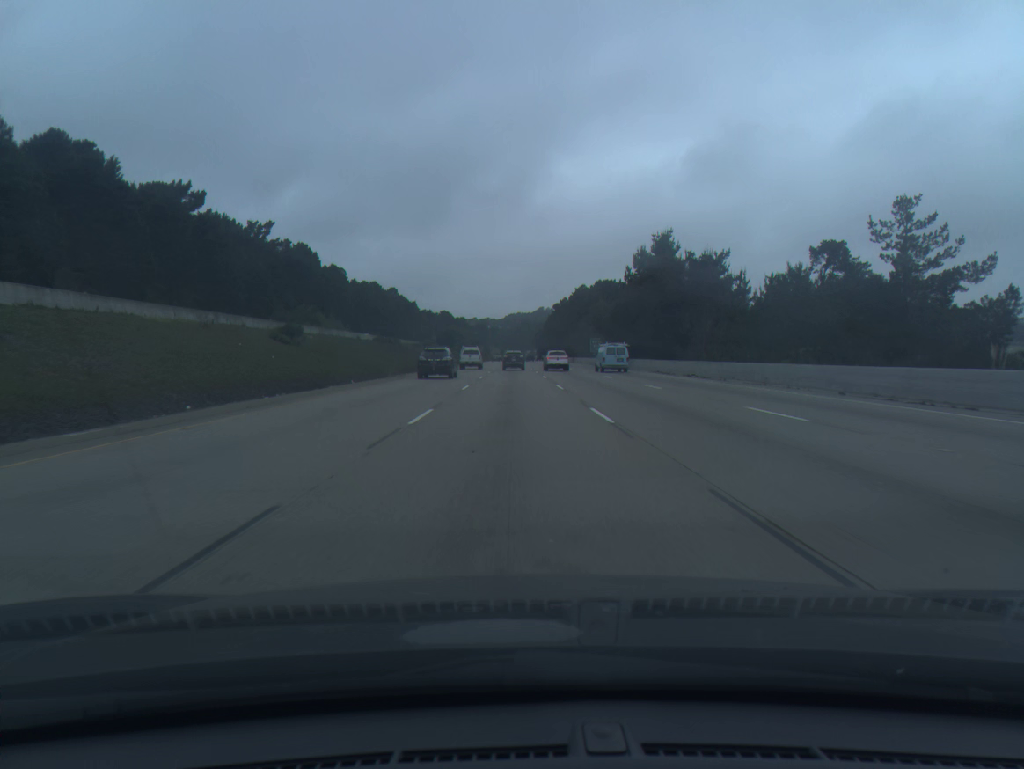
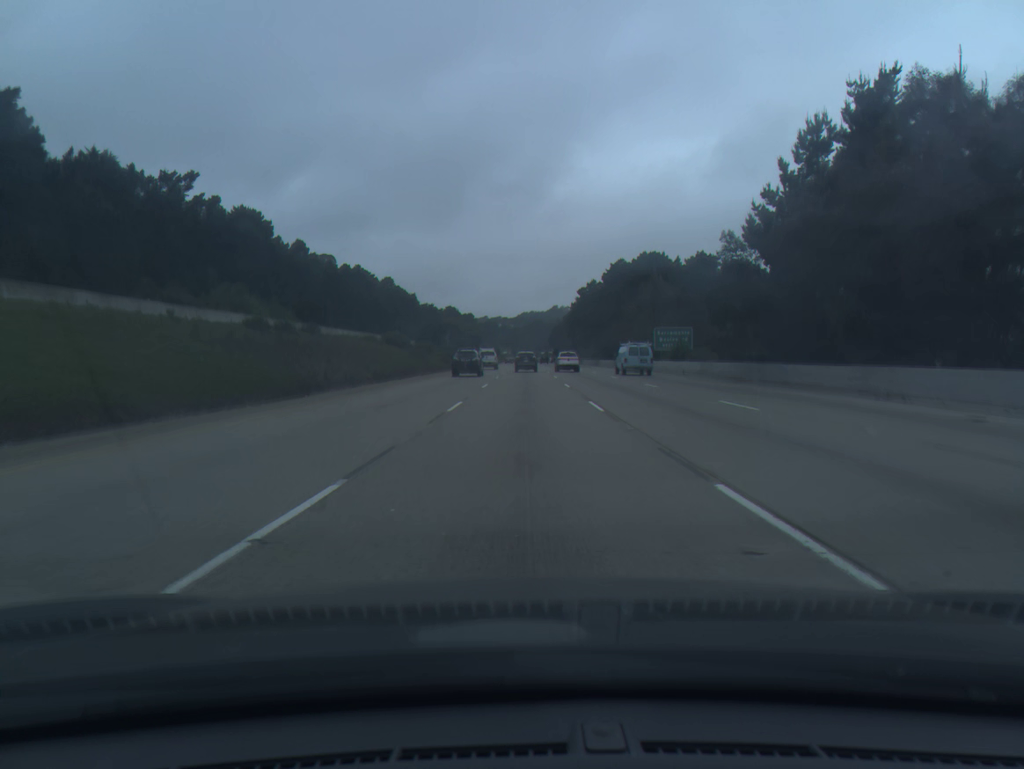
(-0.6, +54.1) m; -1°
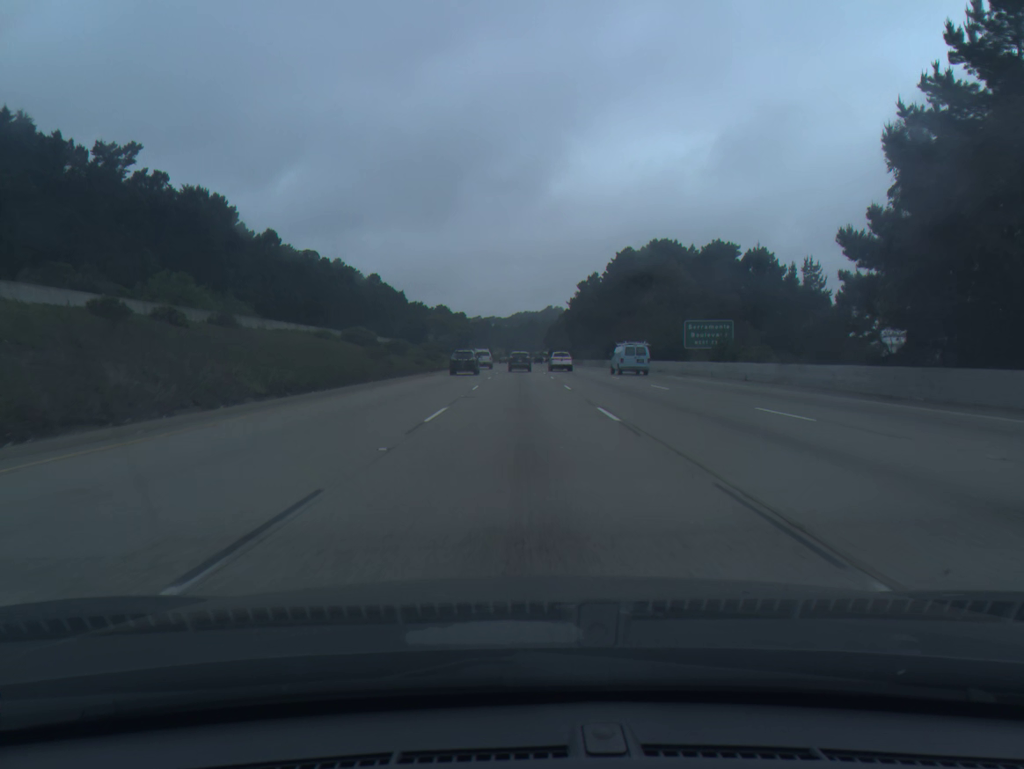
(+0.1, +18.1) m; 0°
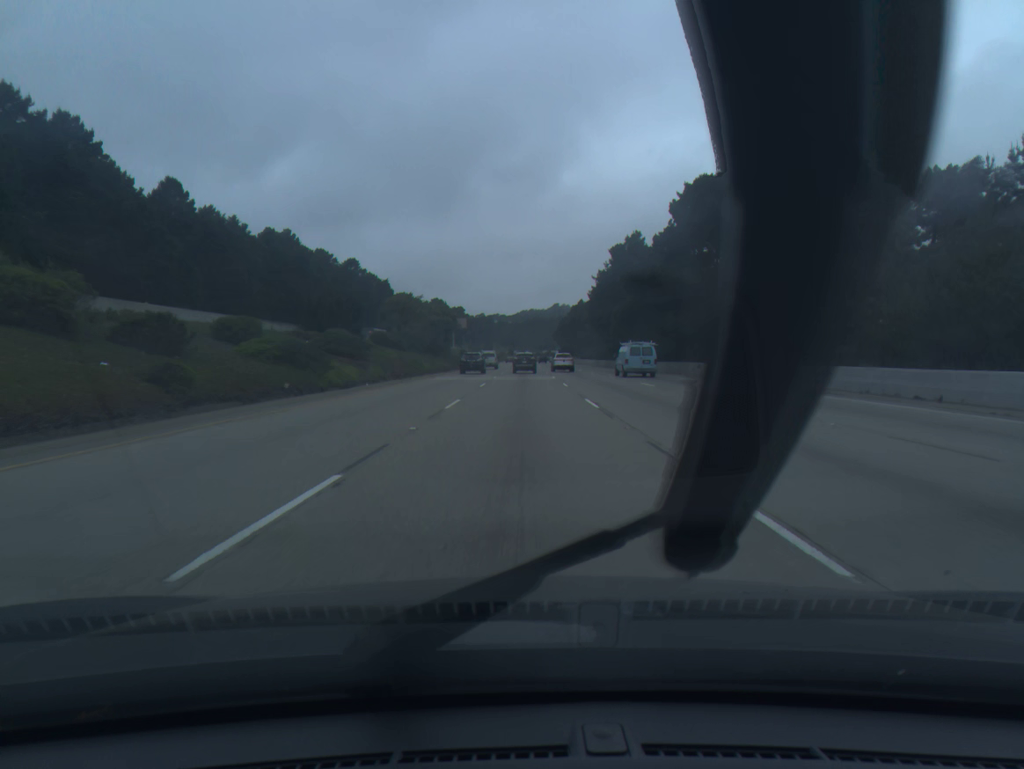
(+0.1, +54.3) m; 0°
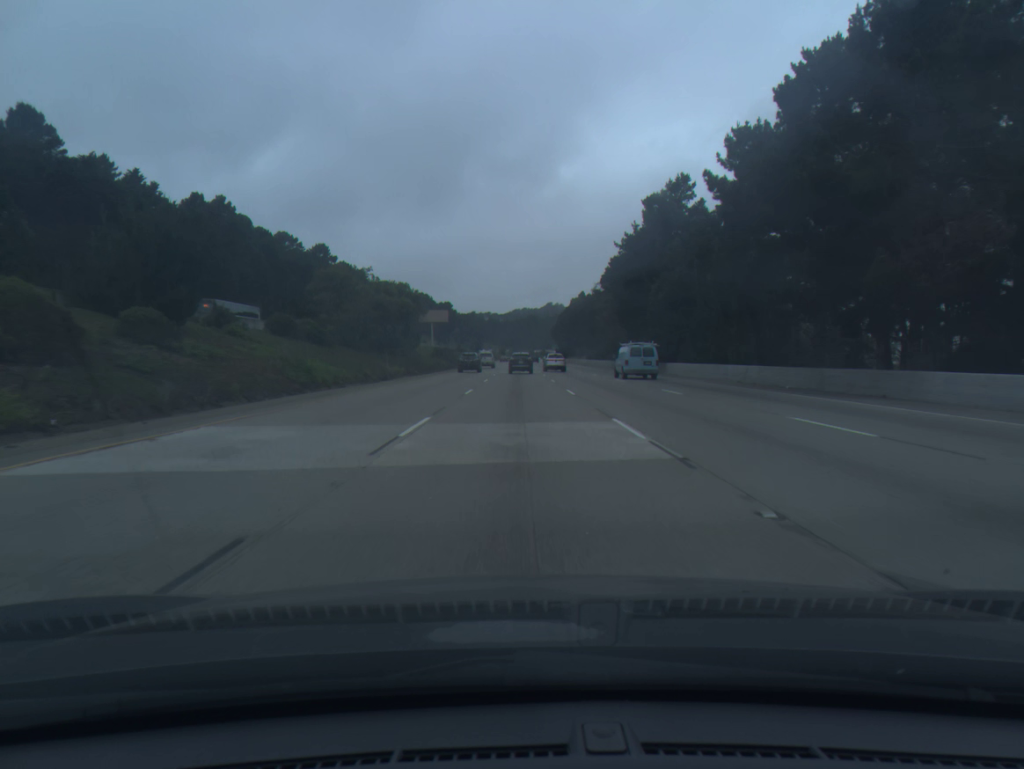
(+0.1, +36.0) m; 0°
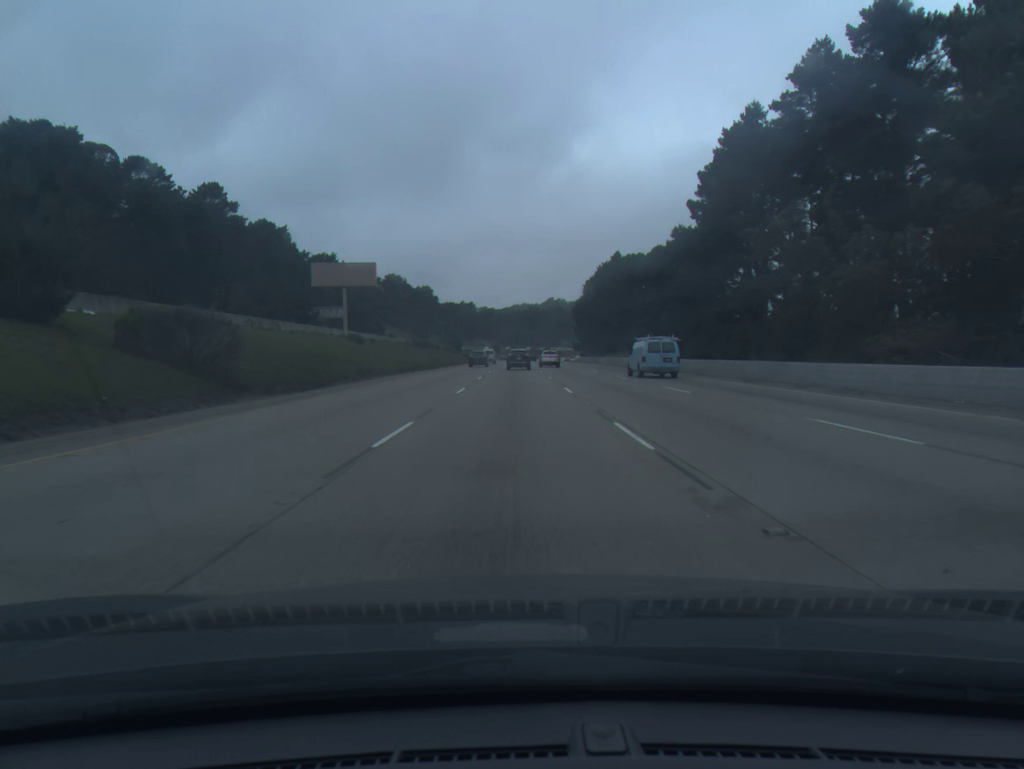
(+0.1, +89.3) m; 0°
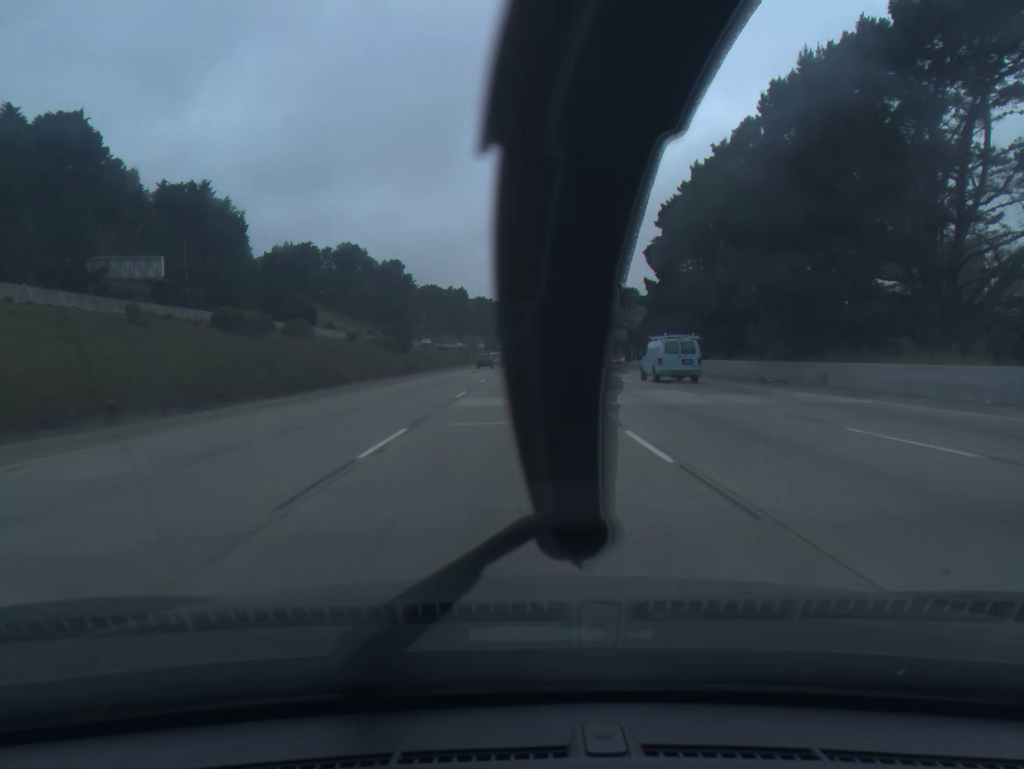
(-0.5, +88.7) m; 0°
